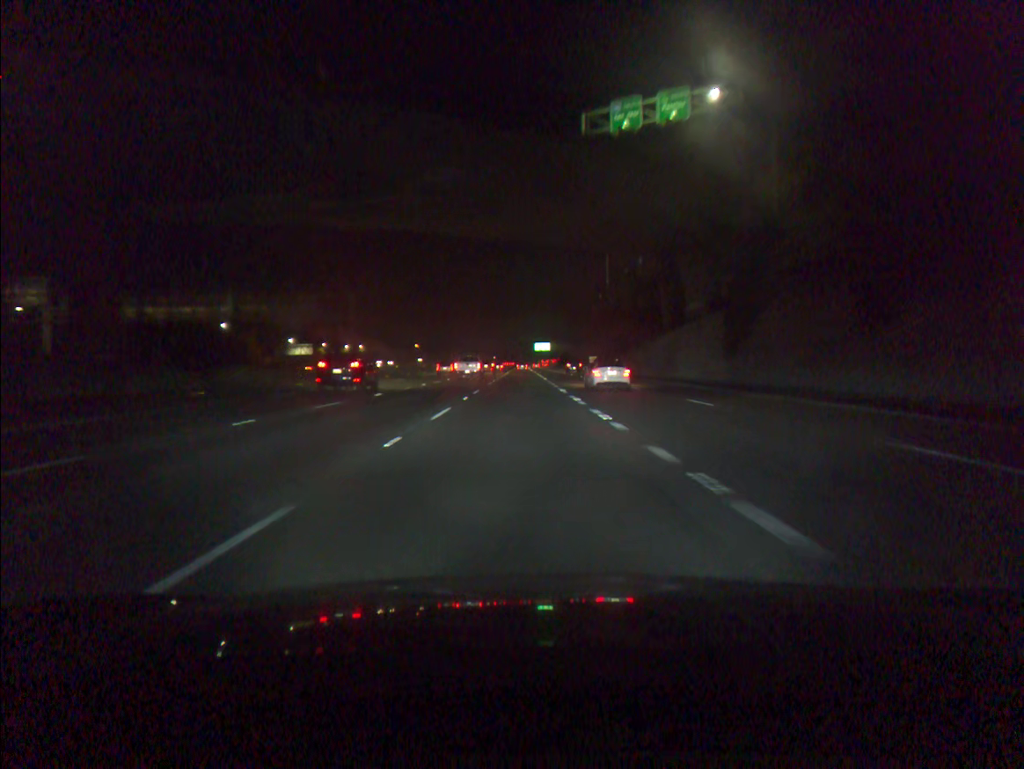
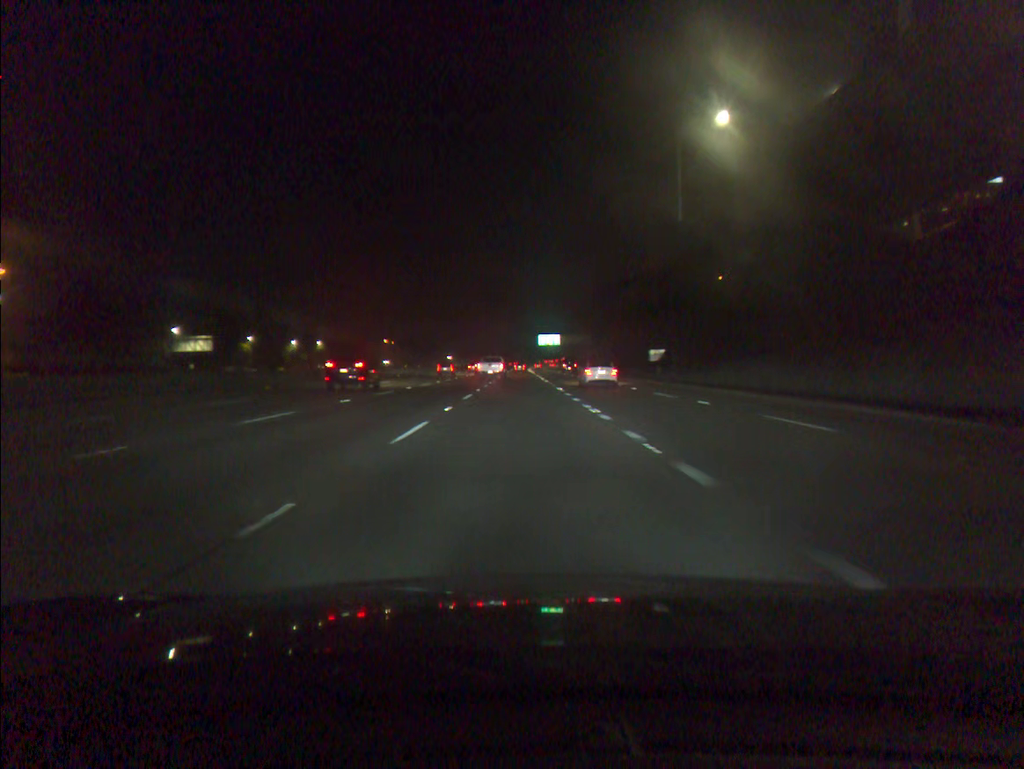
(+0.3, +78.1) m; 0°
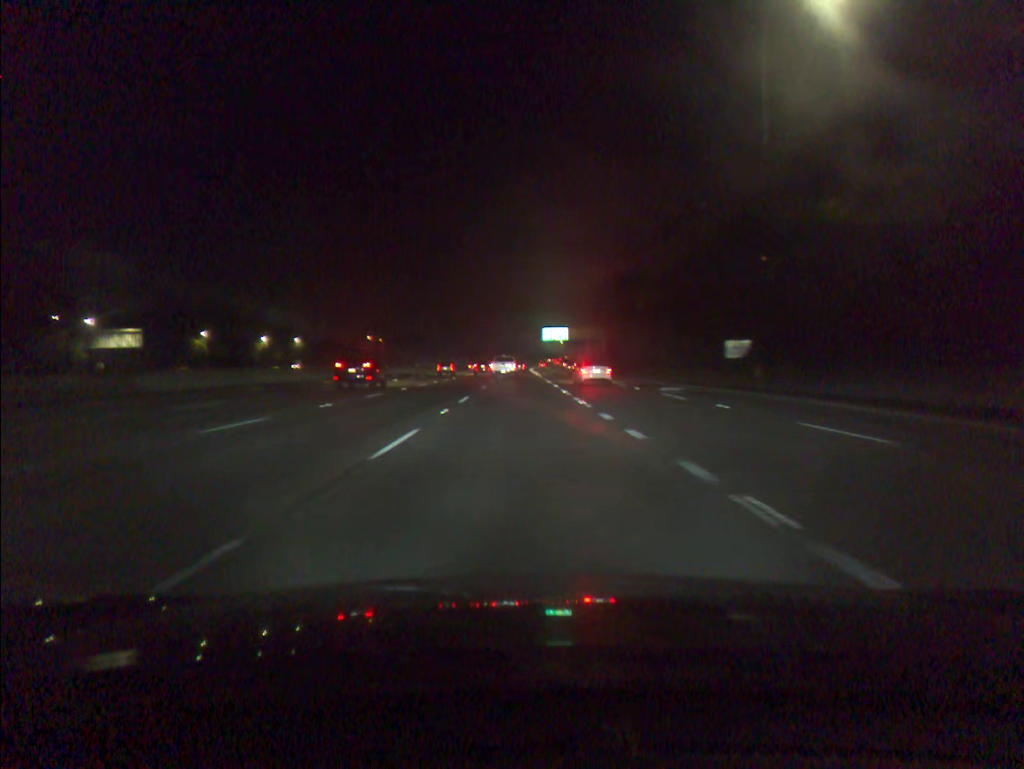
(0.0, +31.2) m; 0°
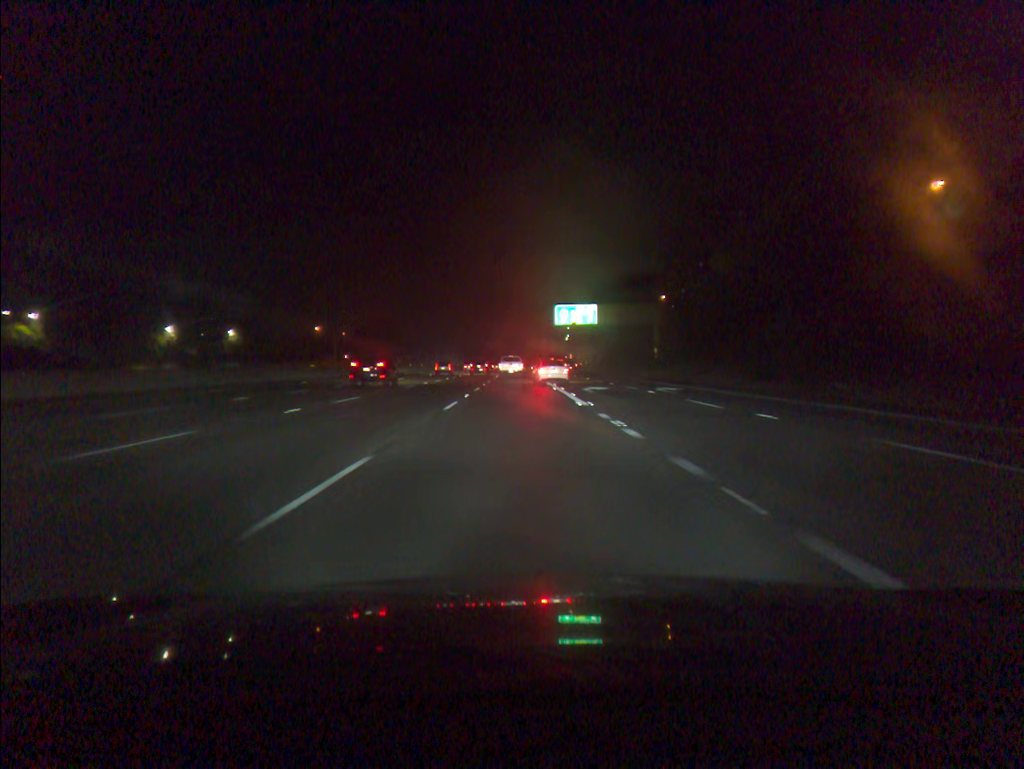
(0.0, +62.5) m; 0°
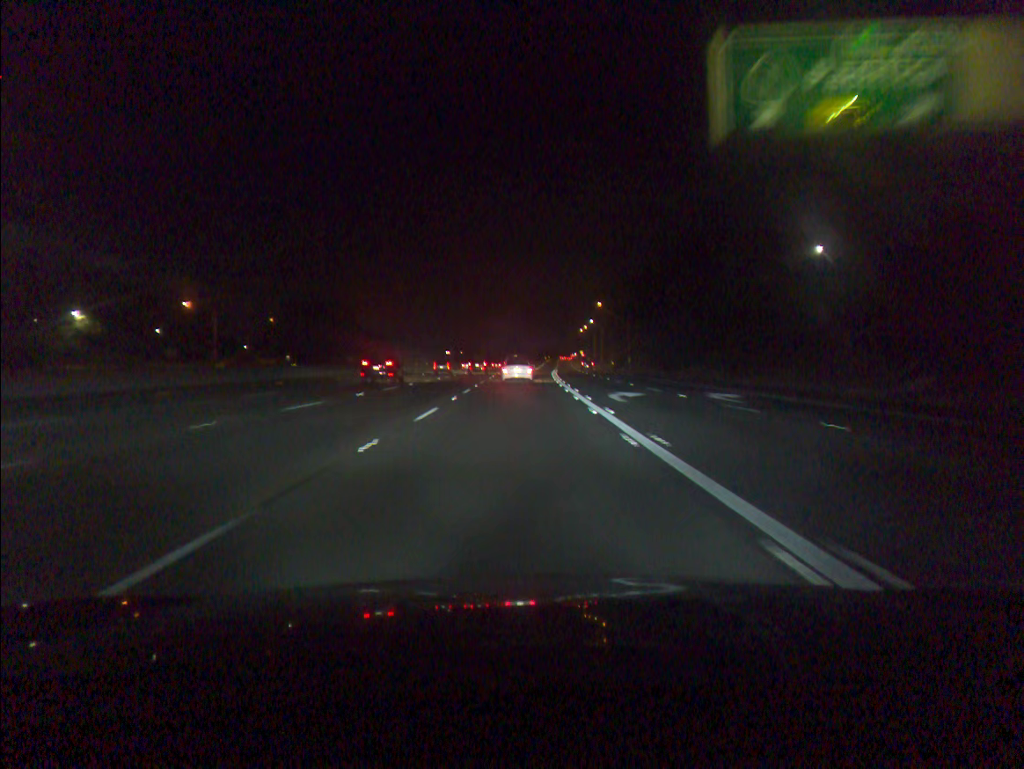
(-0.1, +77.5) m; 0°
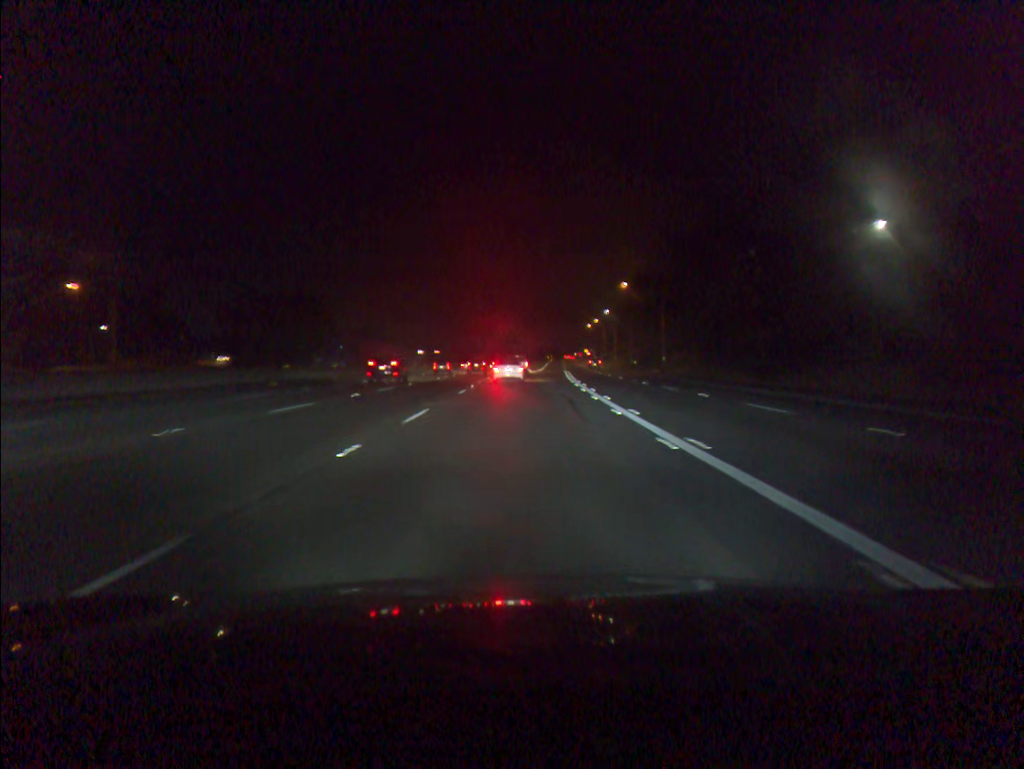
(+0.1, +30.0) m; 0°
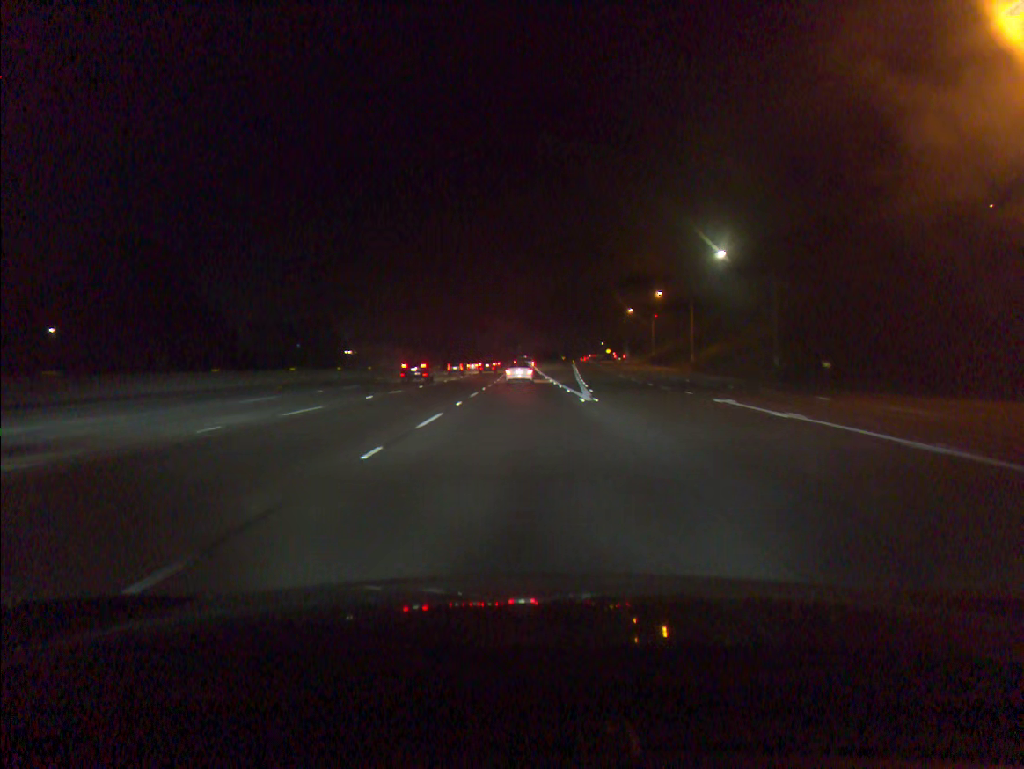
(-0.5, +73.8) m; 0°
